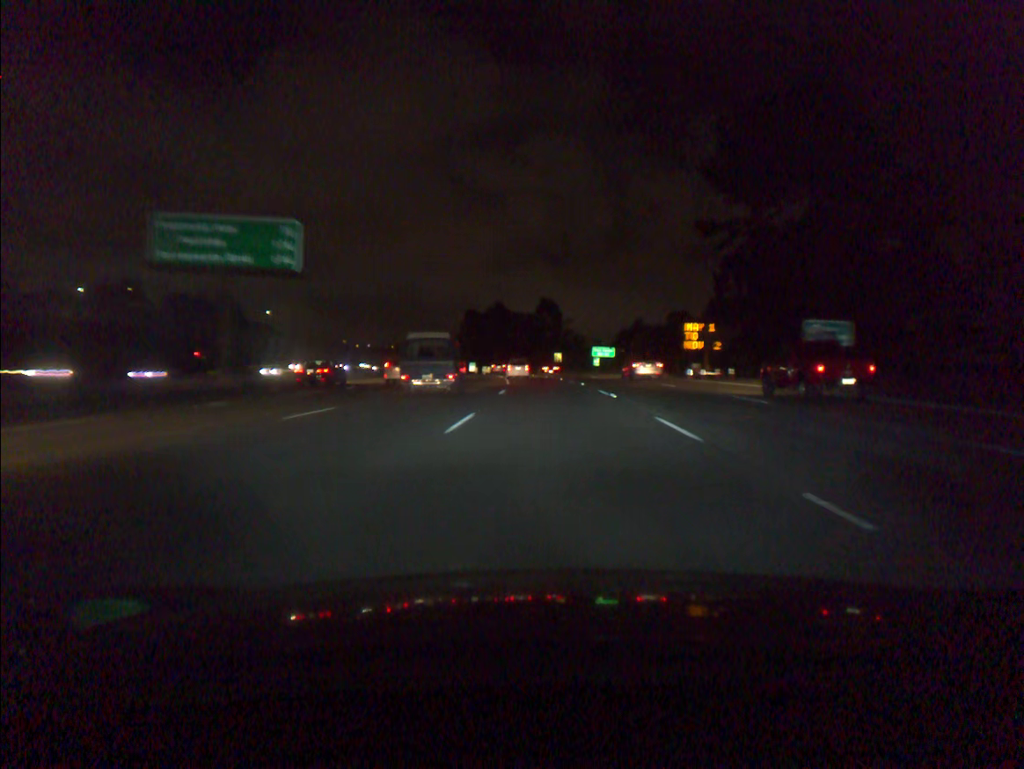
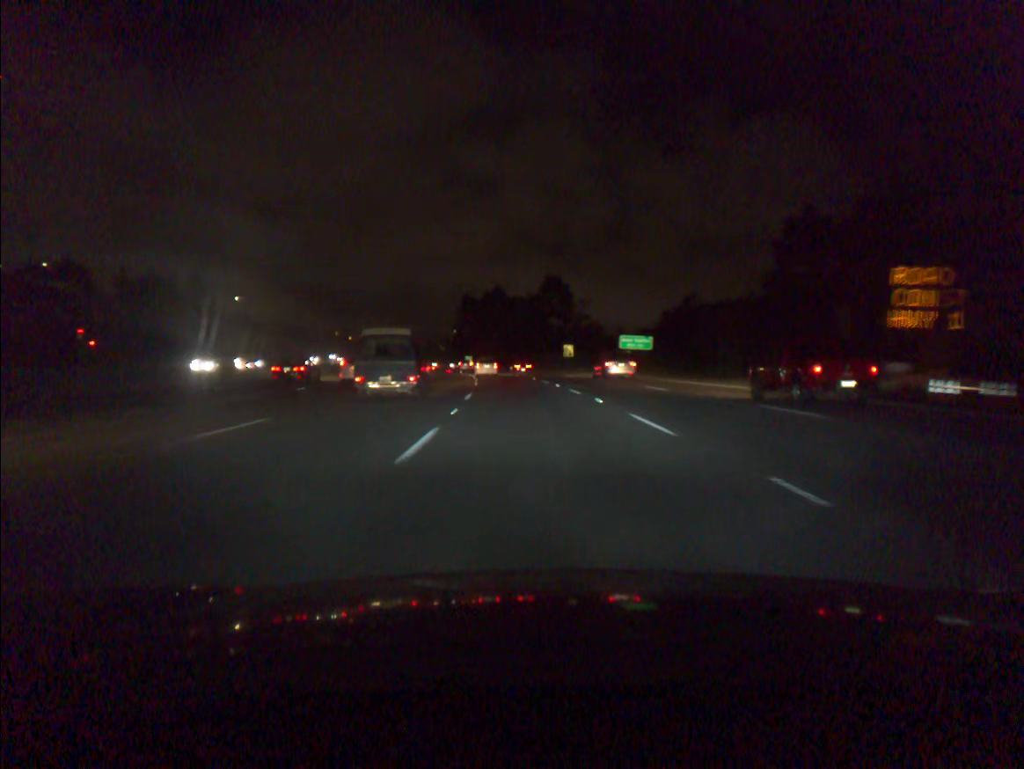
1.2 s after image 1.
(+0.1, +33.0) m; 0°
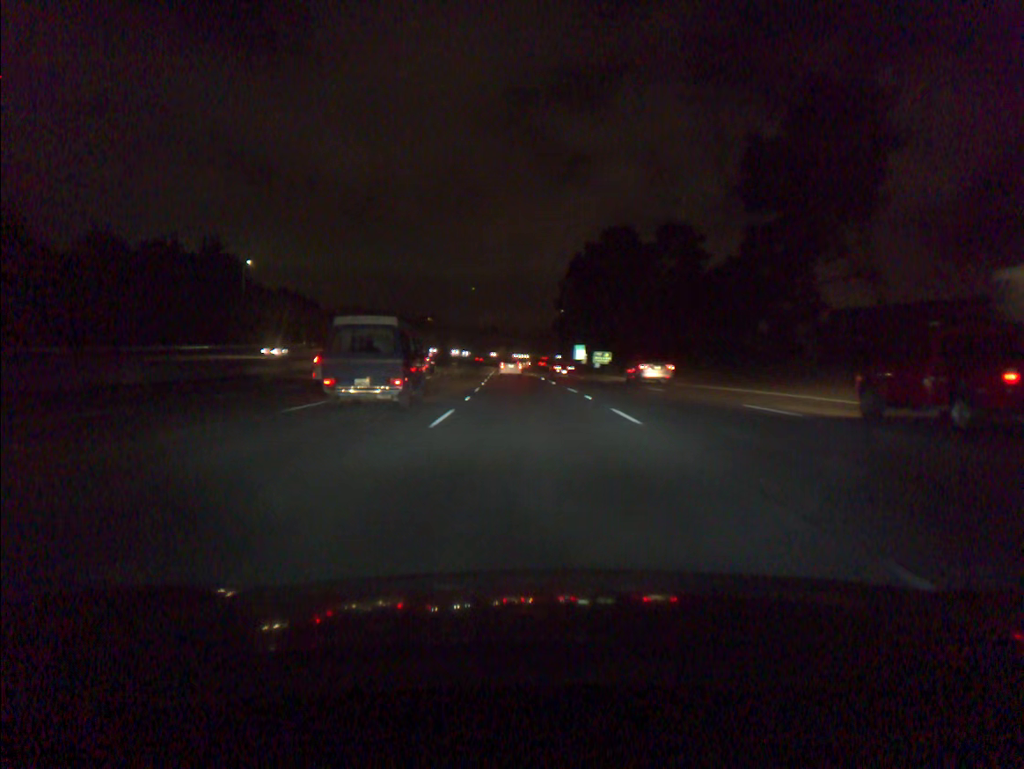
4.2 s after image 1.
(-6.0, +83.1) m; -8°
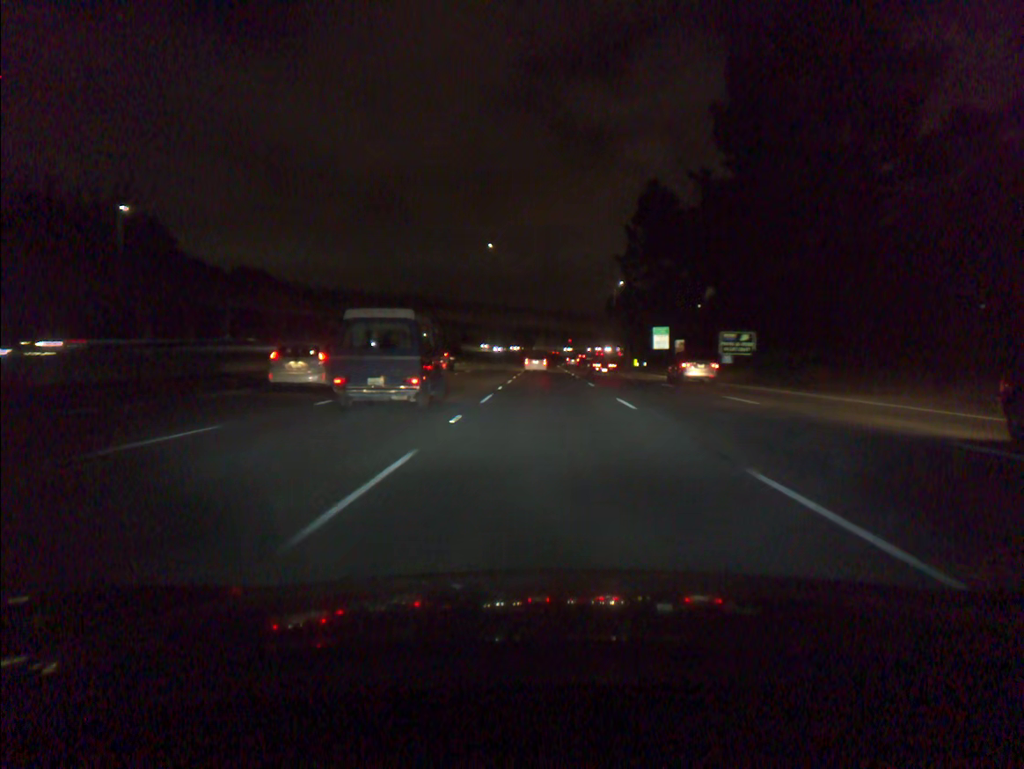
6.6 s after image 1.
(-2.4, +67.0) m; -3°
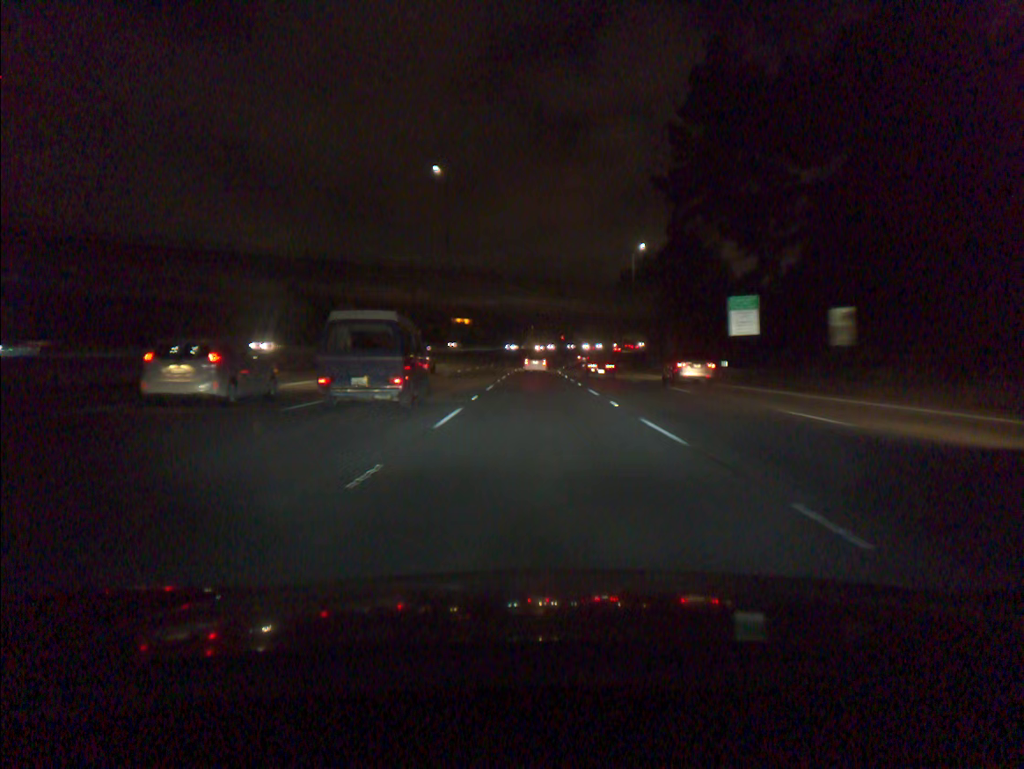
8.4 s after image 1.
(+0.4, +50.3) m; +1°
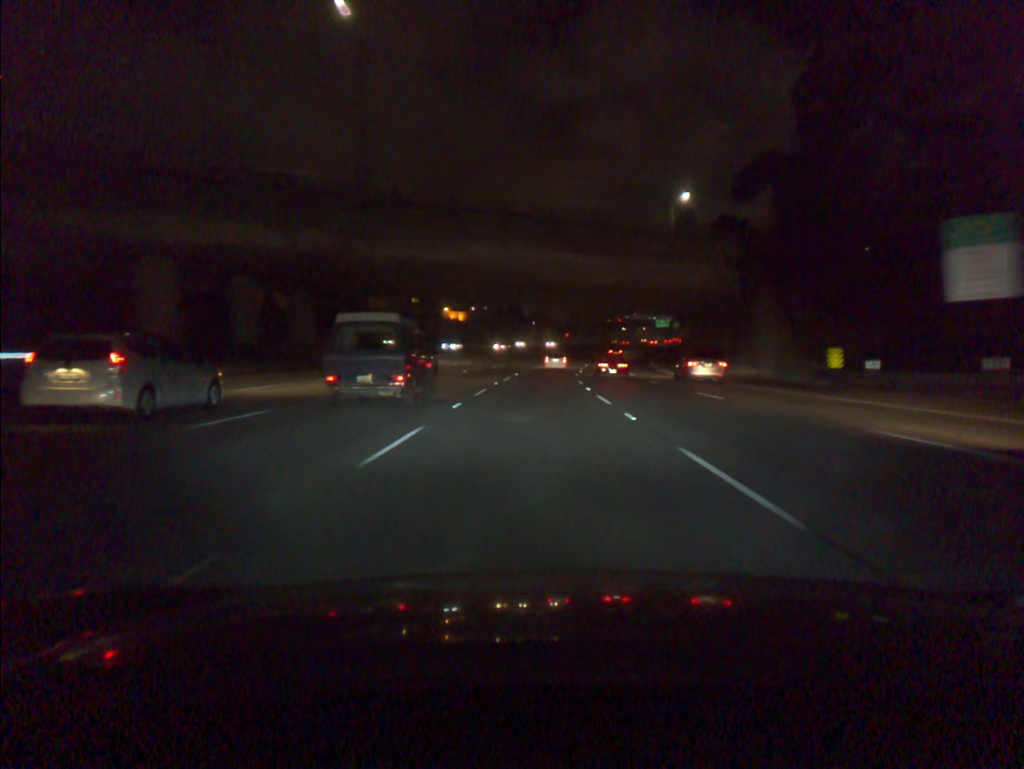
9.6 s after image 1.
(0.0, +33.6) m; 0°
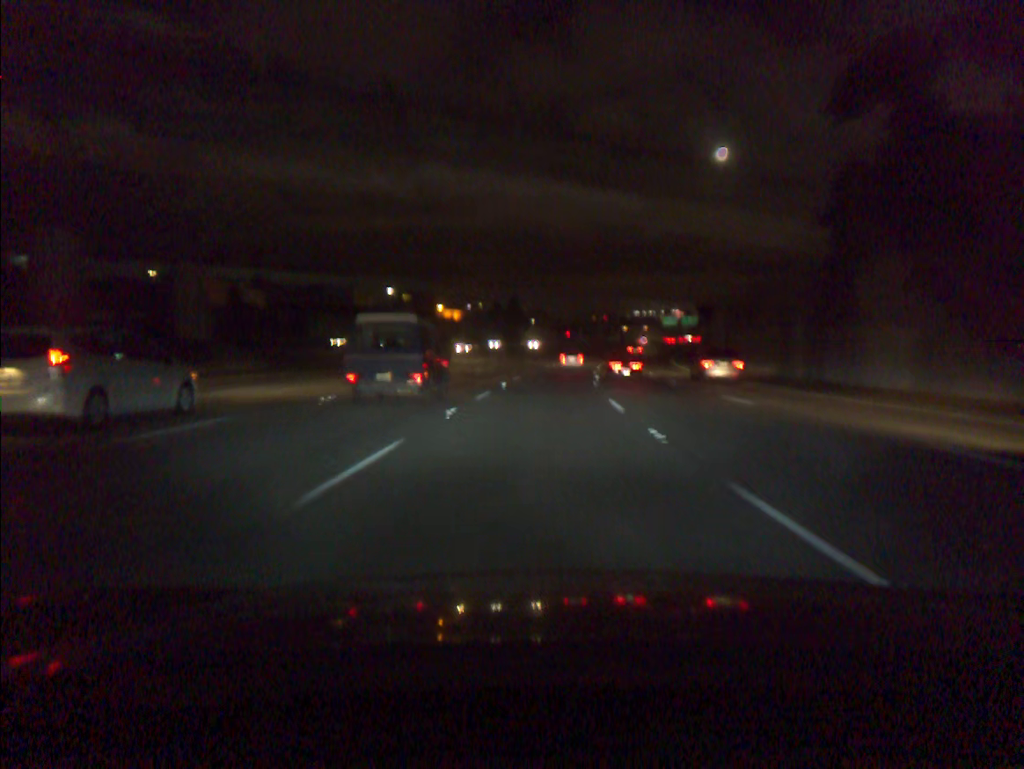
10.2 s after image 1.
(0.0, +16.8) m; 0°
